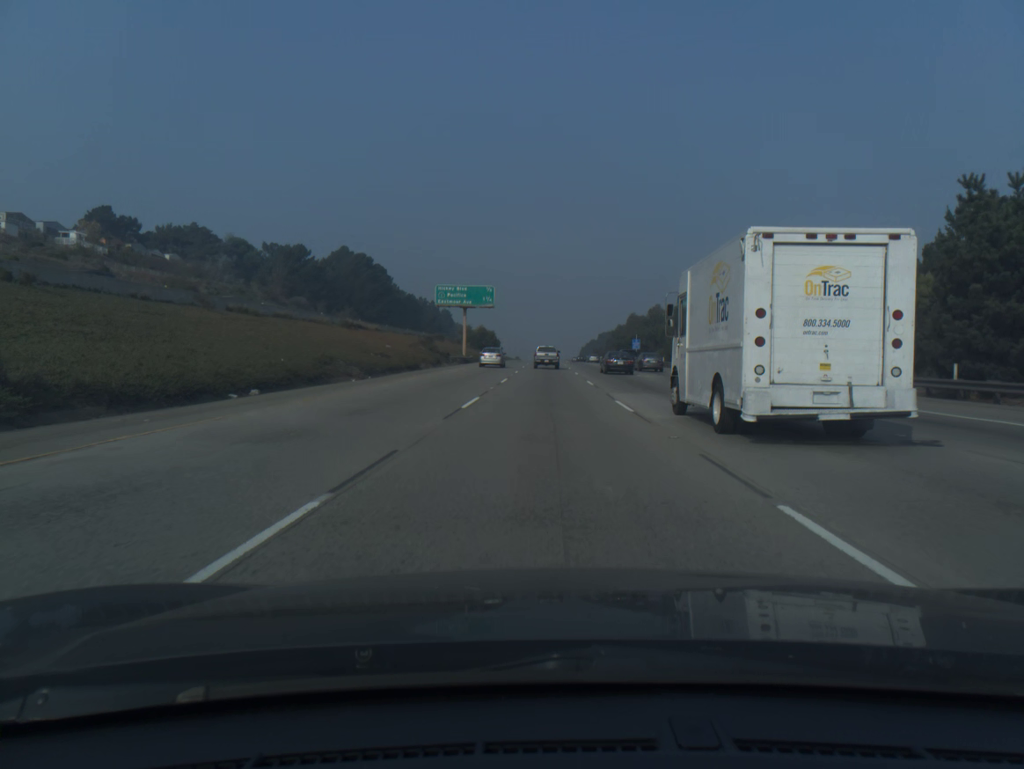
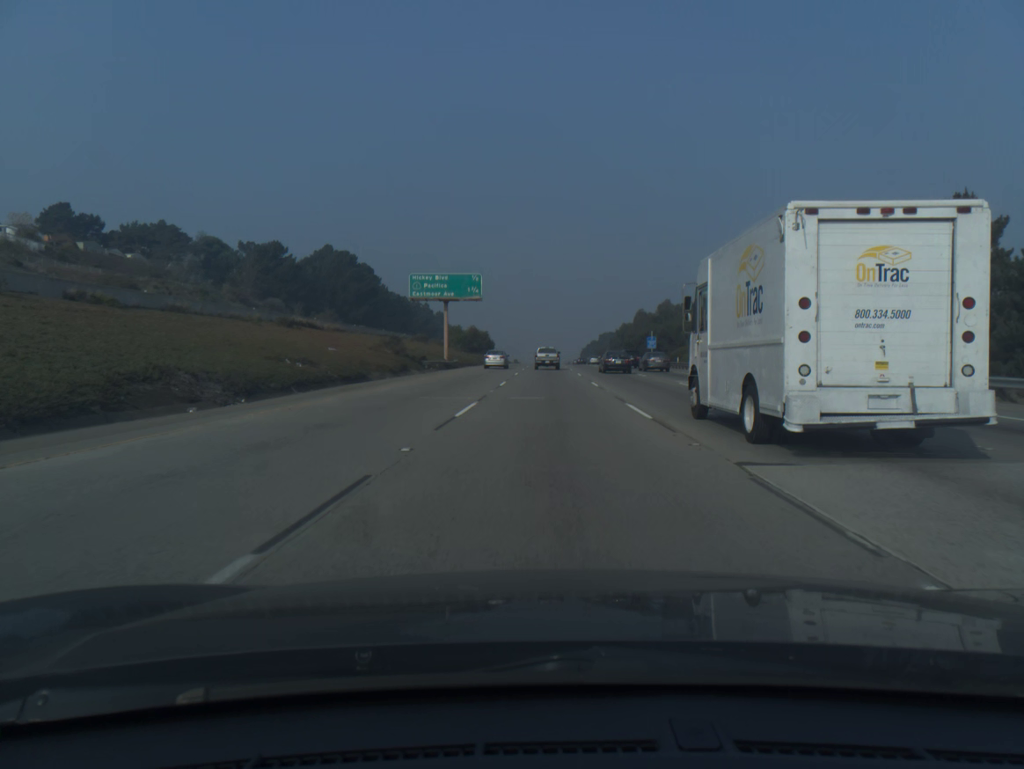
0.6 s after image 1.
(0.0, +16.7) m; 0°
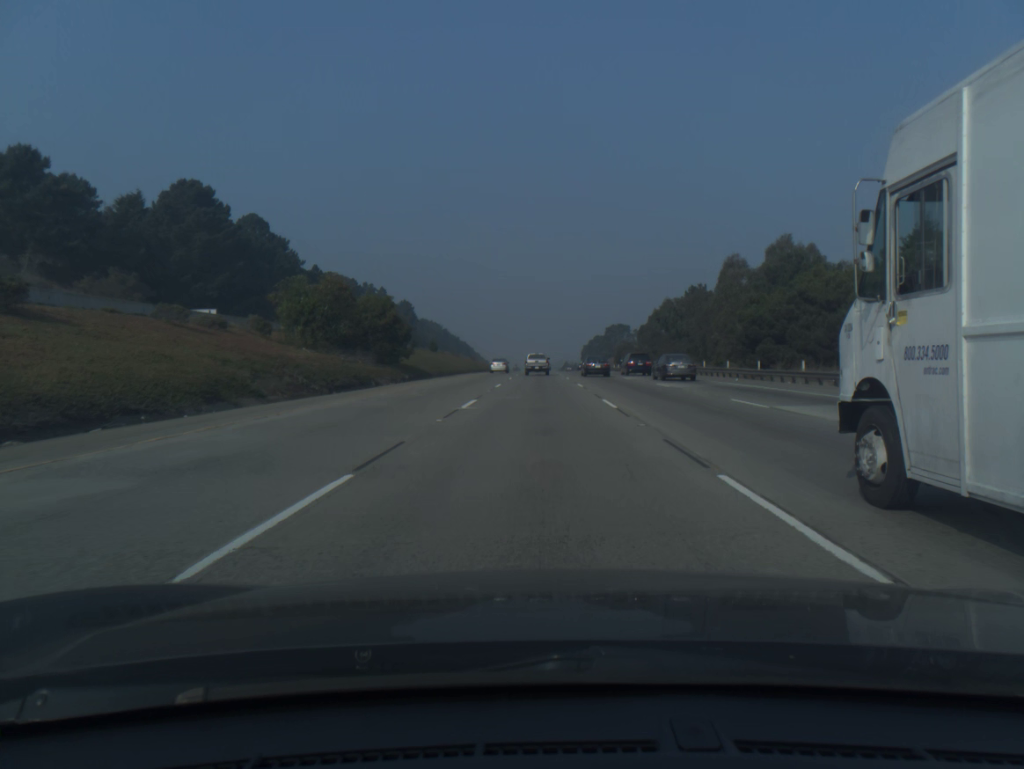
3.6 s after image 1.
(+0.6, +84.0) m; 0°
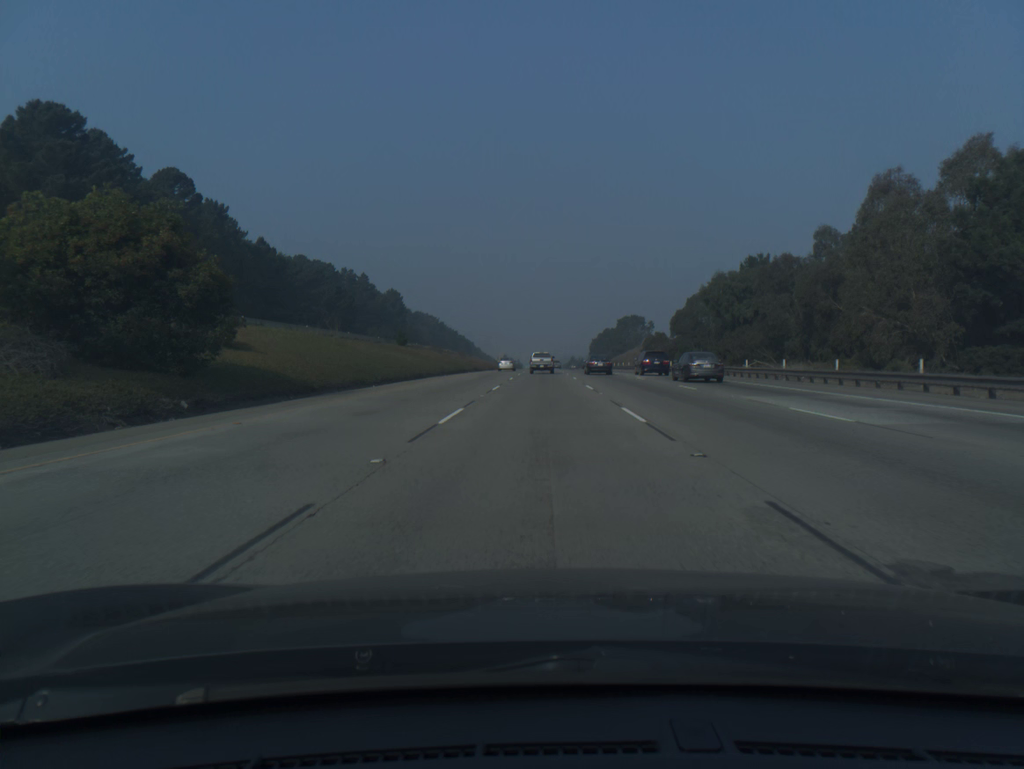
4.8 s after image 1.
(-0.1, +33.9) m; 0°
